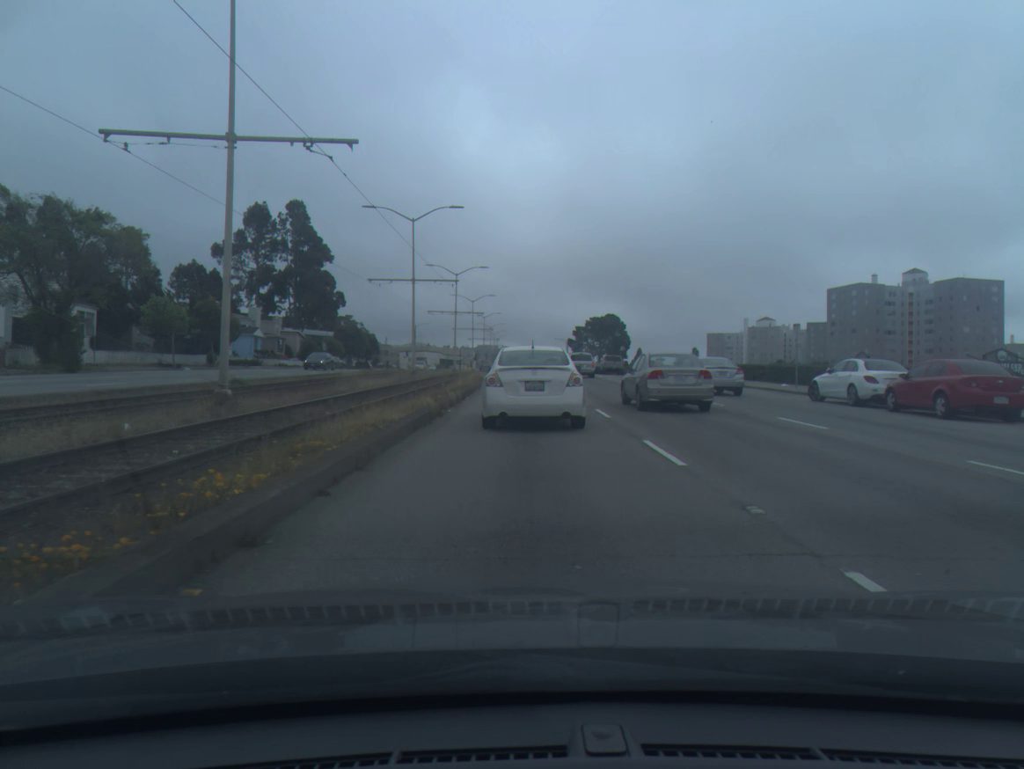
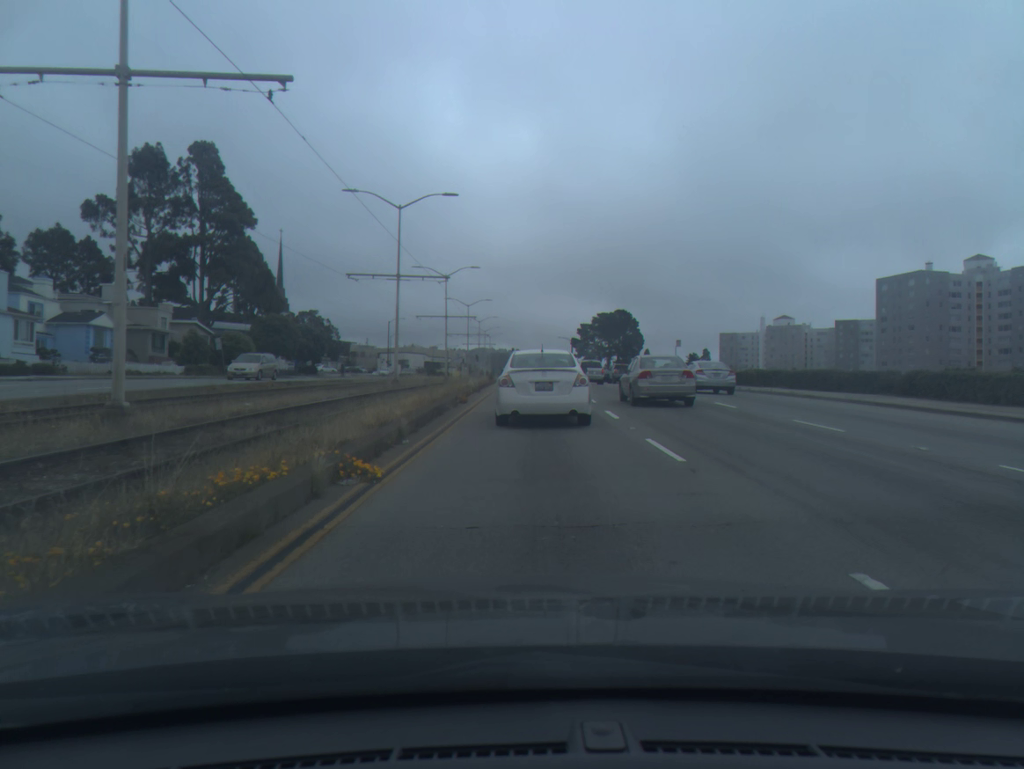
(+0.1, +37.0) m; 0°
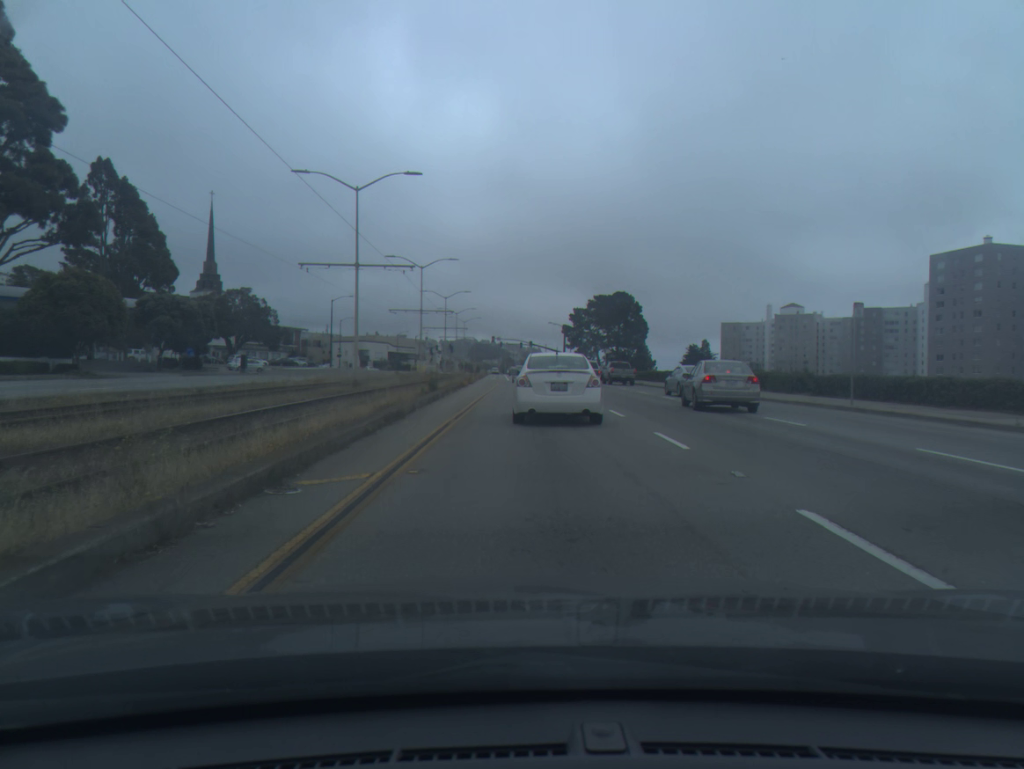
(+0.4, +34.7) m; +1°
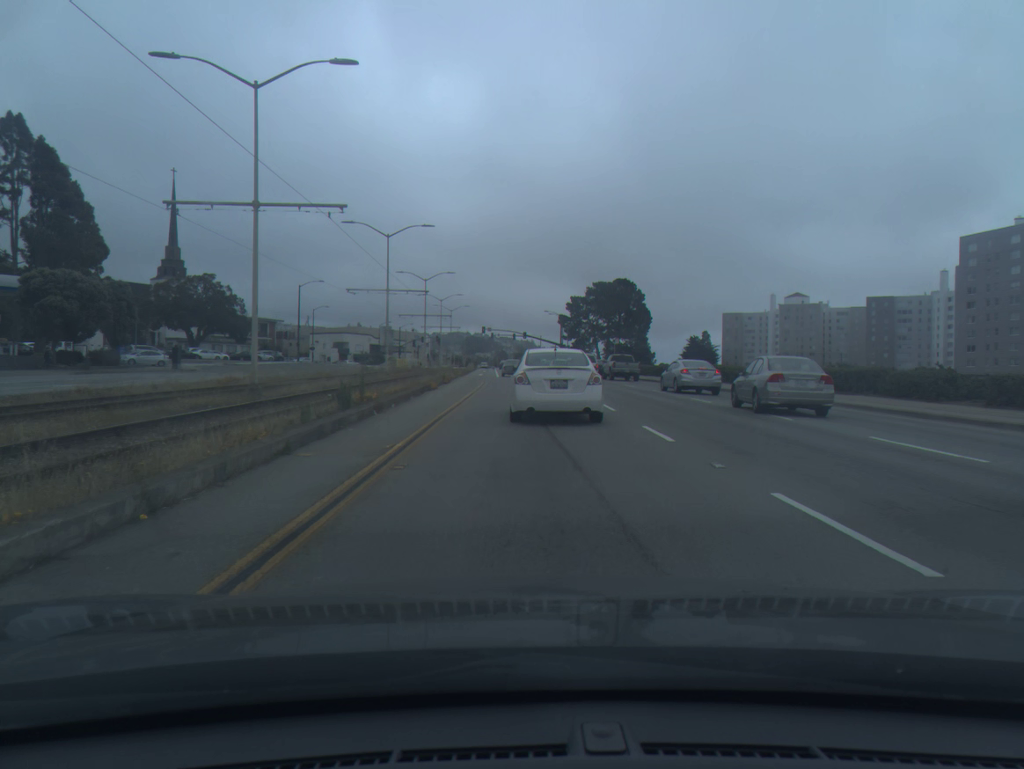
(+0.1, +14.1) m; 0°
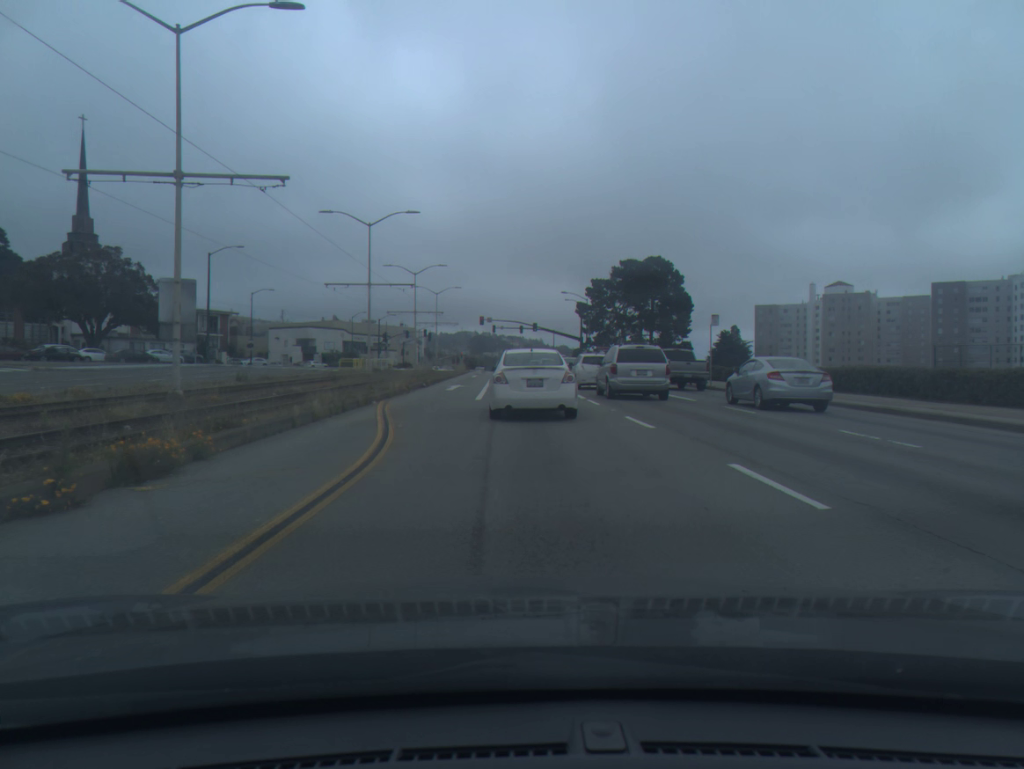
(0.0, +35.1) m; 0°
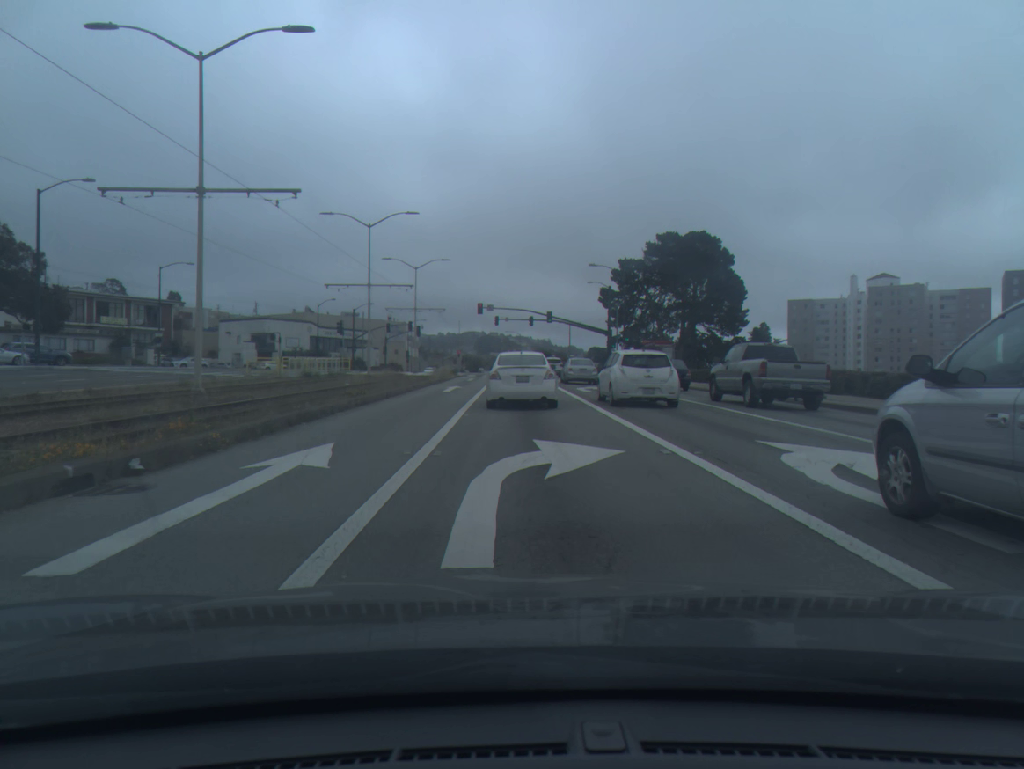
(-0.2, +28.5) m; -1°
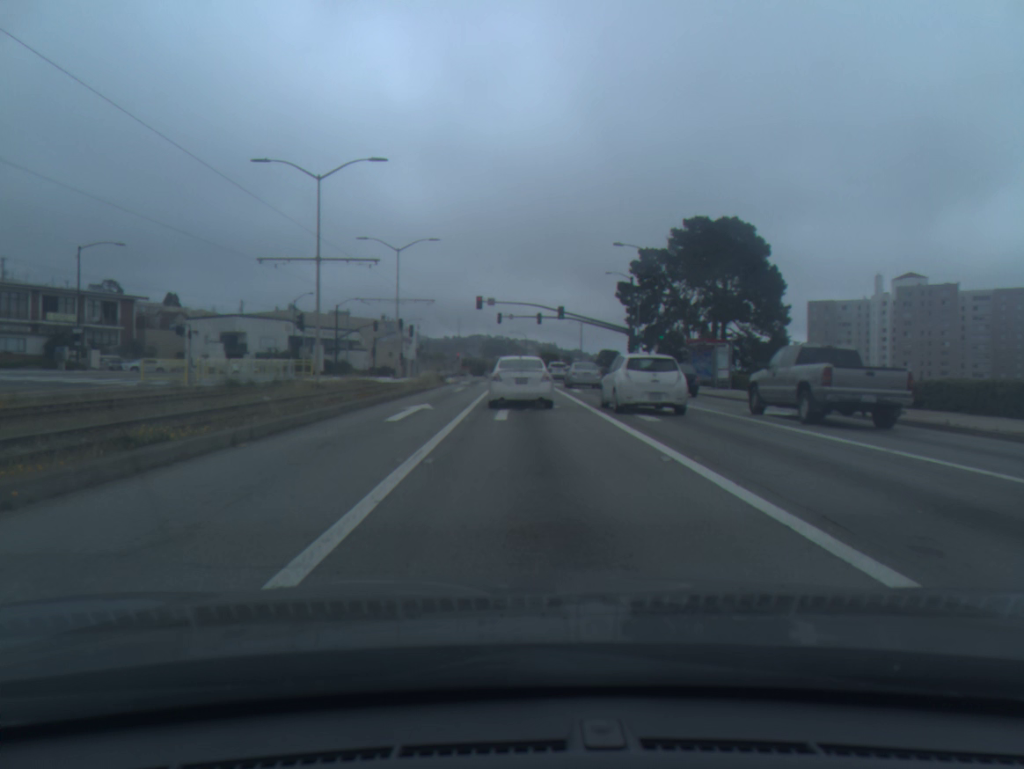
(-0.1, +14.5) m; -1°
